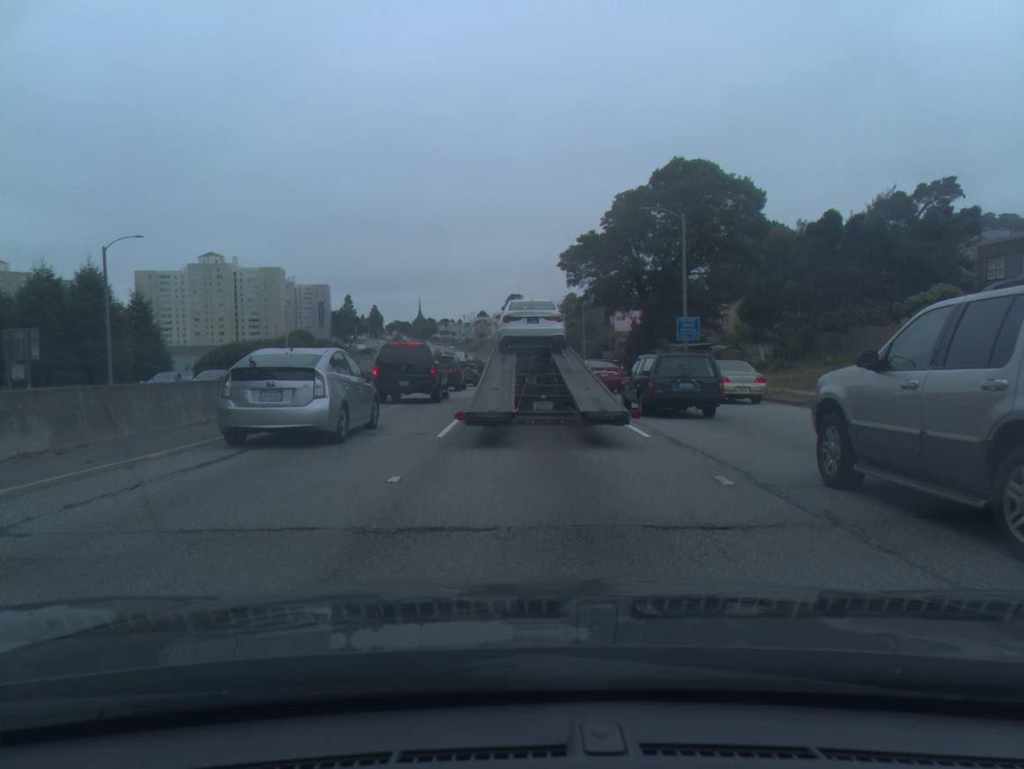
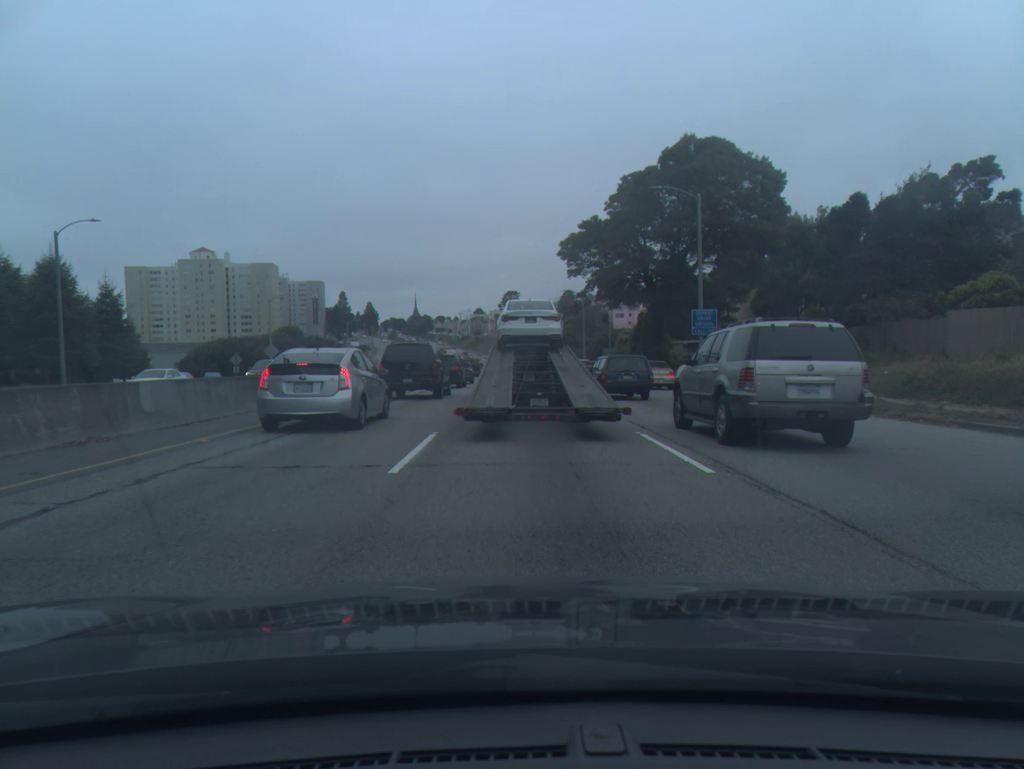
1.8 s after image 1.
(0.0, +4.4) m; 0°
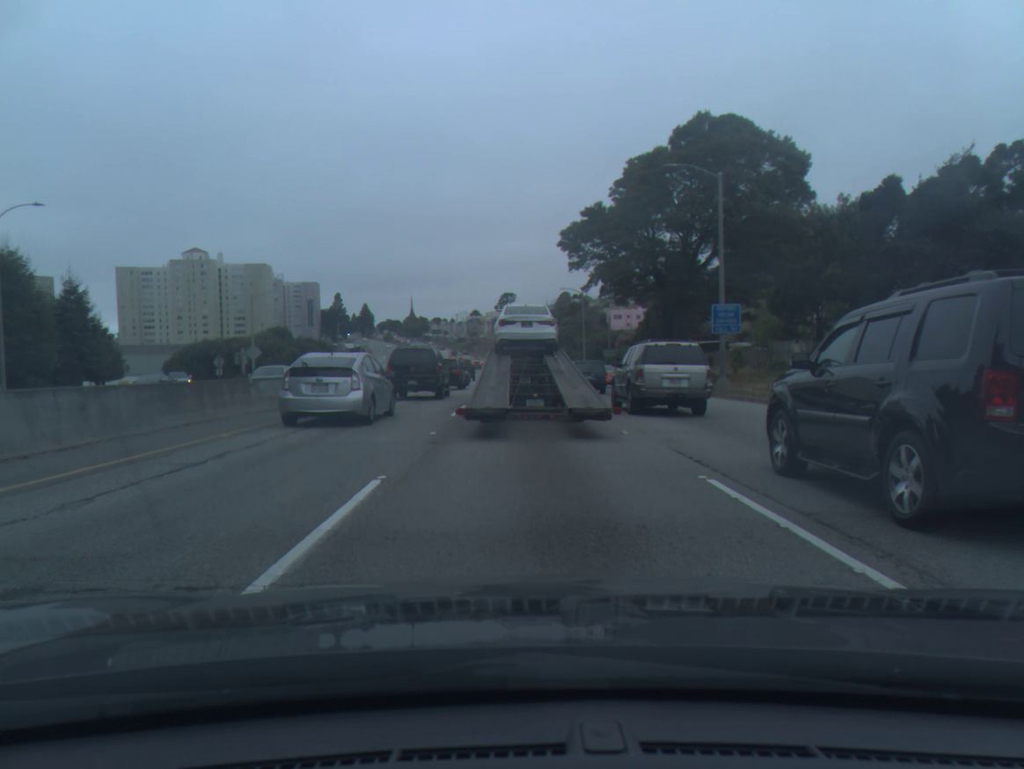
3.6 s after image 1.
(0.0, +4.8) m; 0°
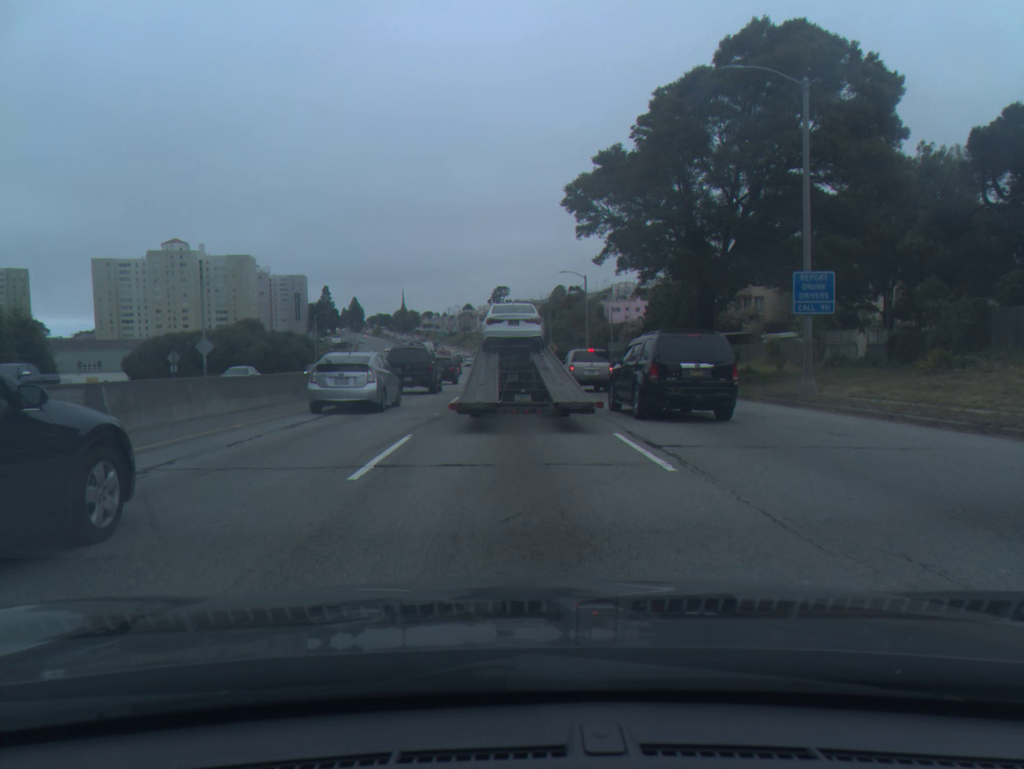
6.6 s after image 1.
(+0.1, +10.3) m; +1°
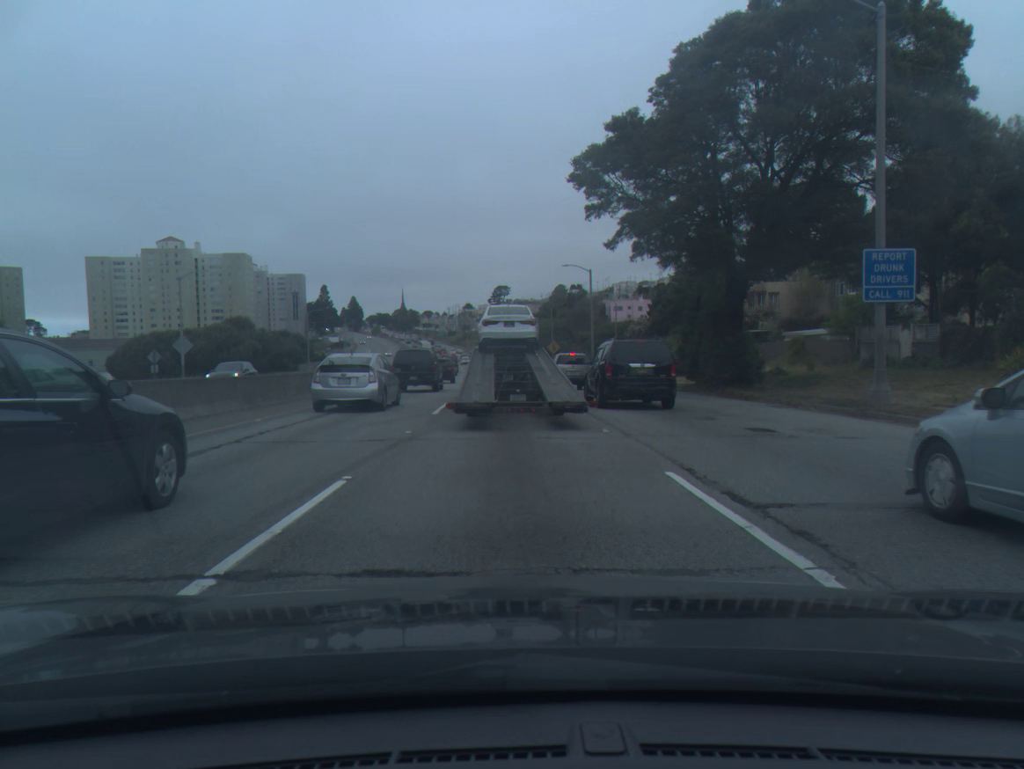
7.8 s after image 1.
(0.0, +4.6) m; 0°
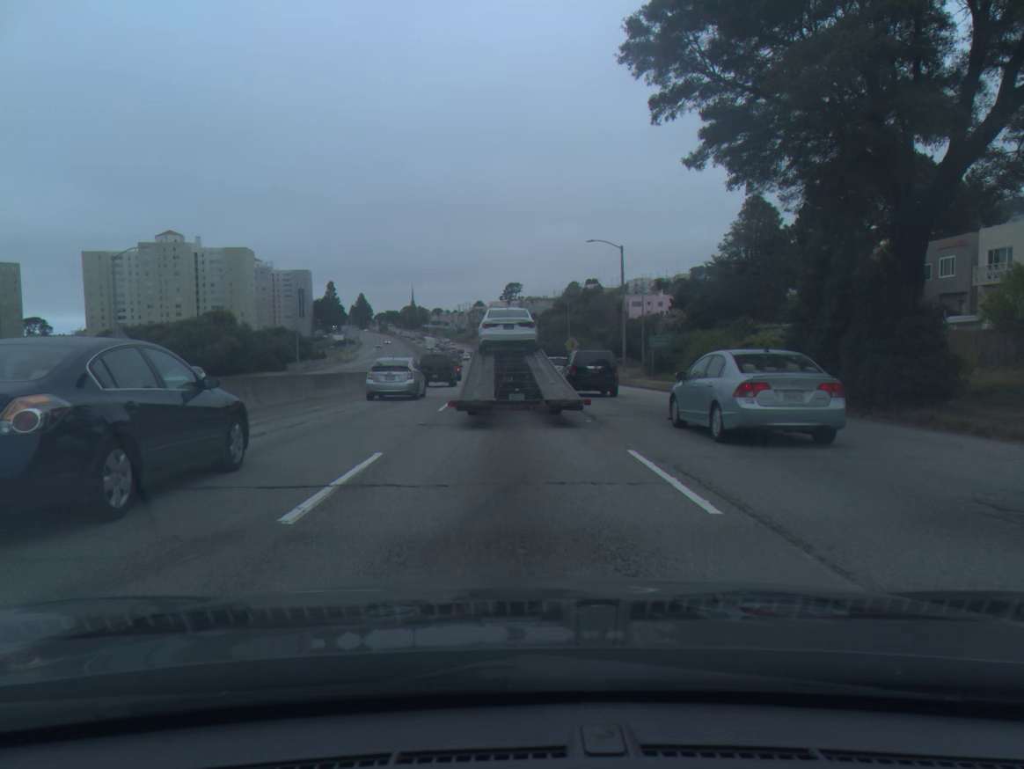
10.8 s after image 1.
(-0.1, +12.4) m; -1°
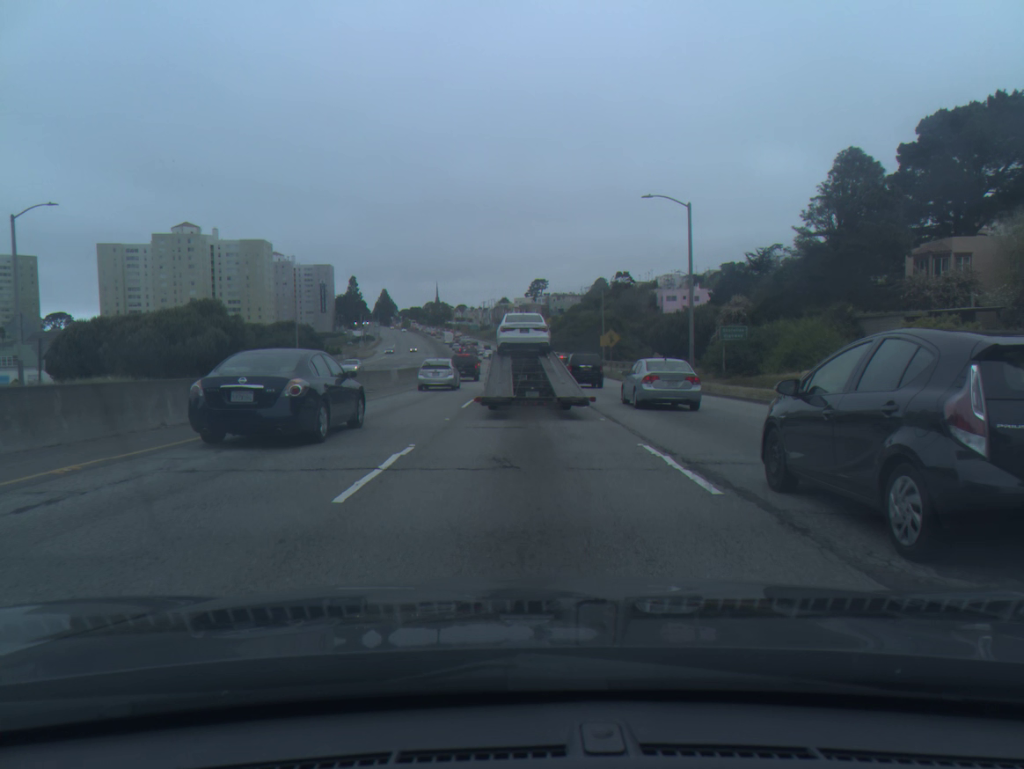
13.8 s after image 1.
(-0.2, +13.5) m; -2°
